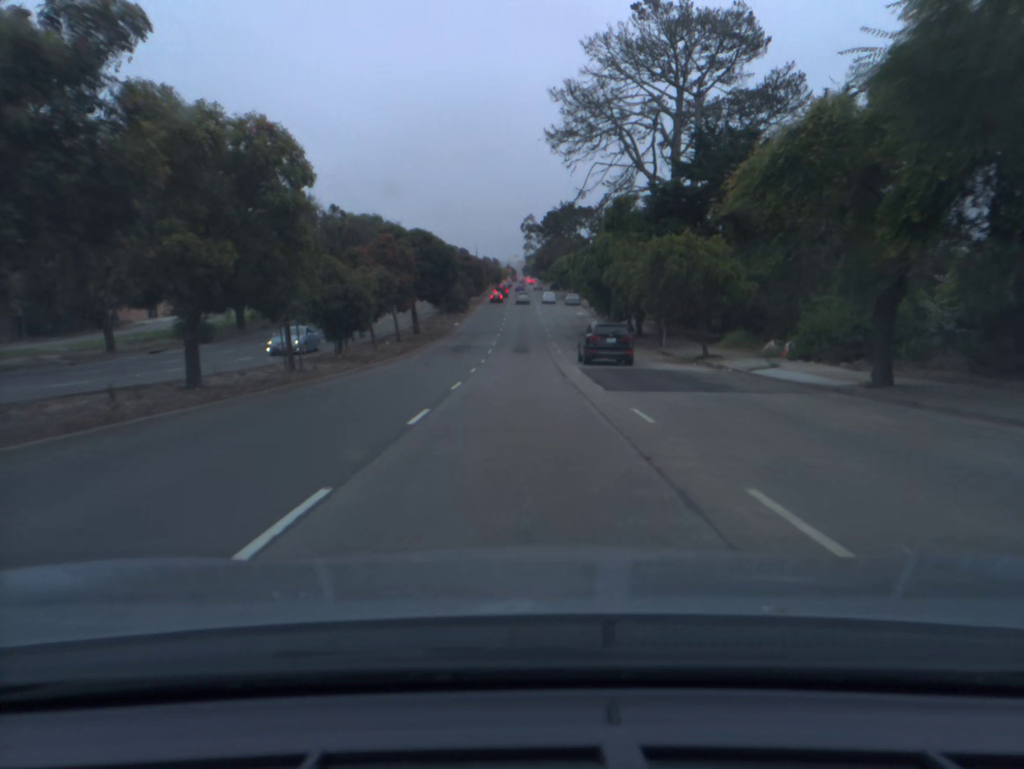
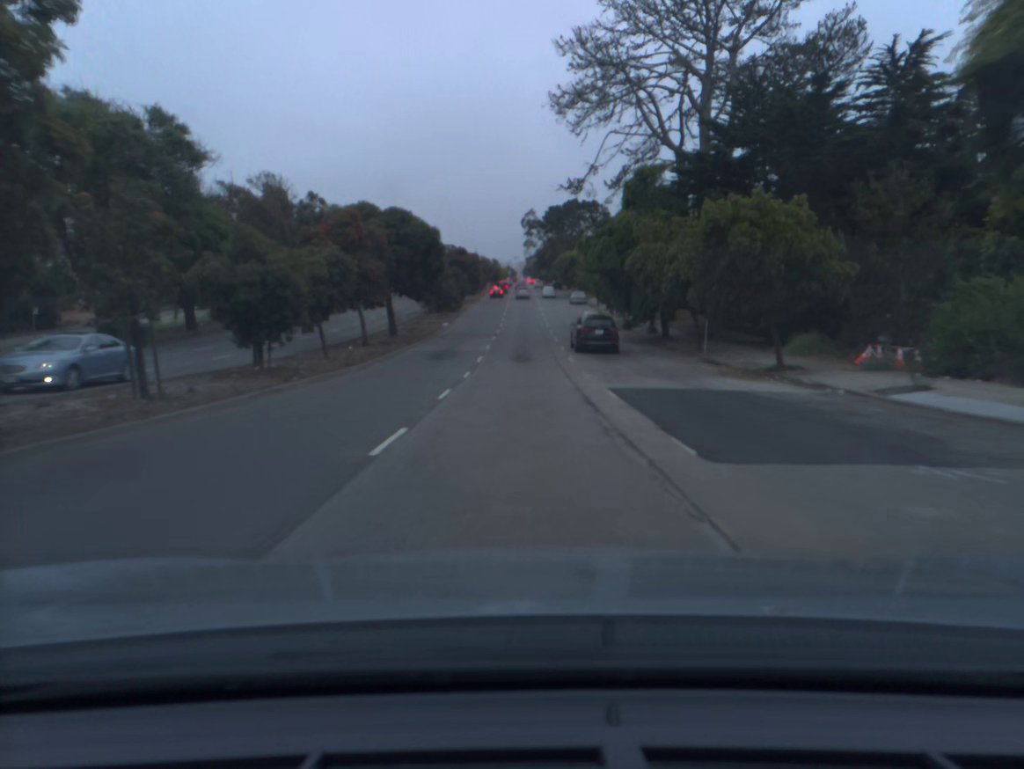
(0.0, +10.2) m; 0°
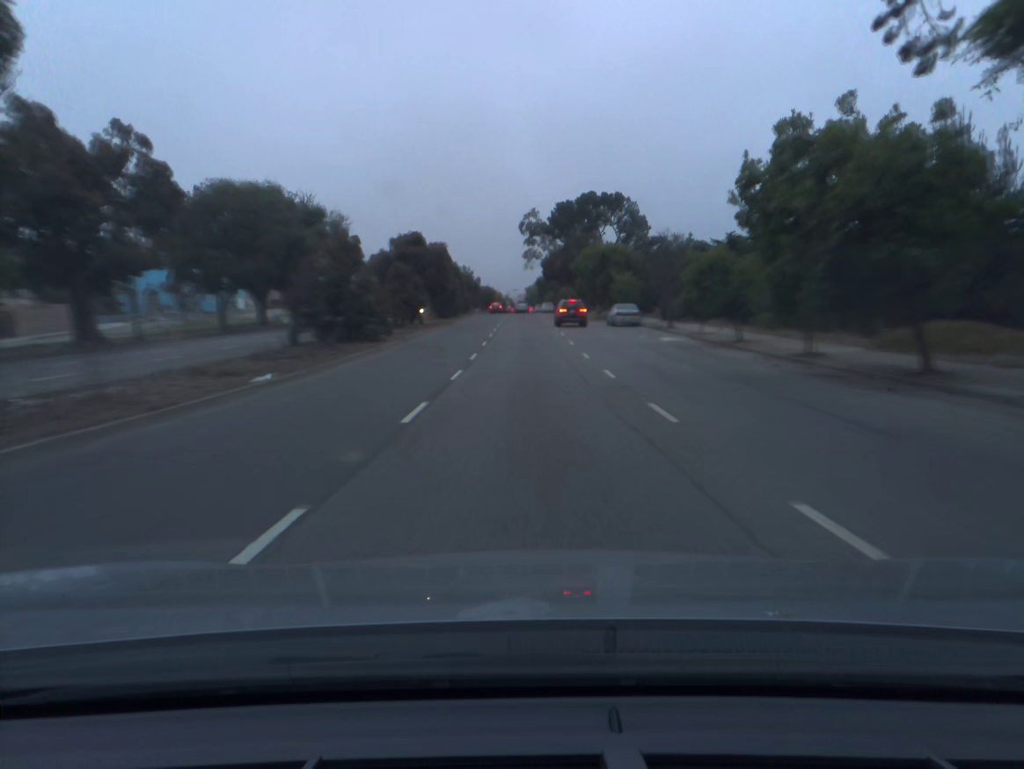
(0.0, +41.6) m; 0°
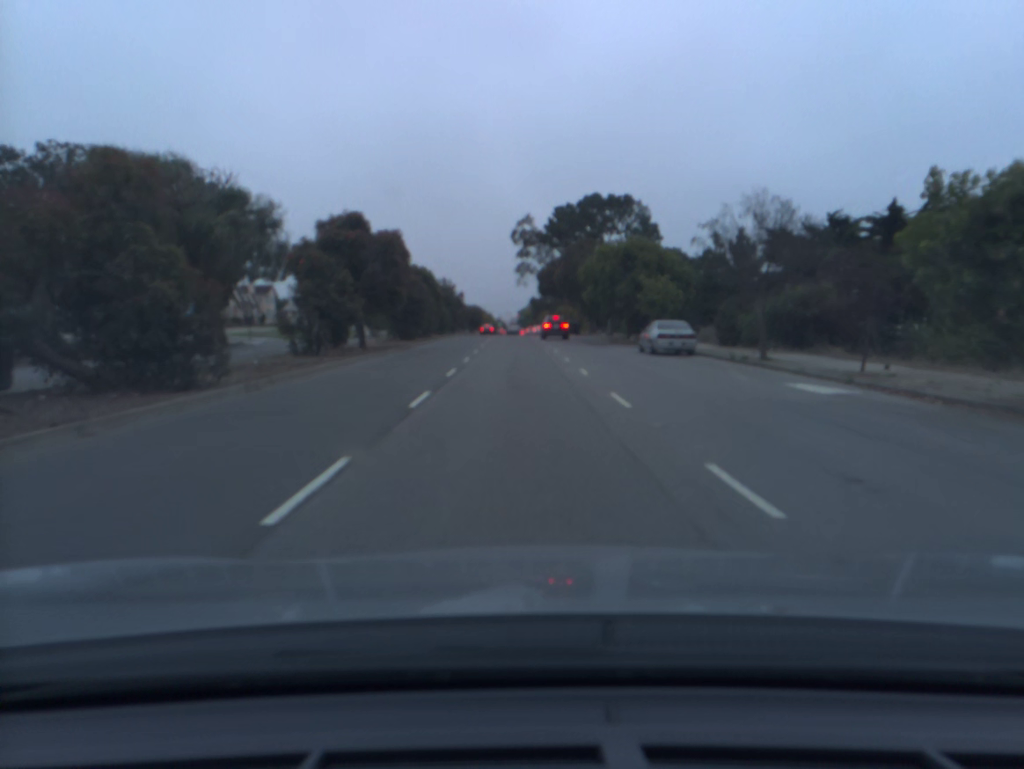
(+0.1, +19.2) m; 0°
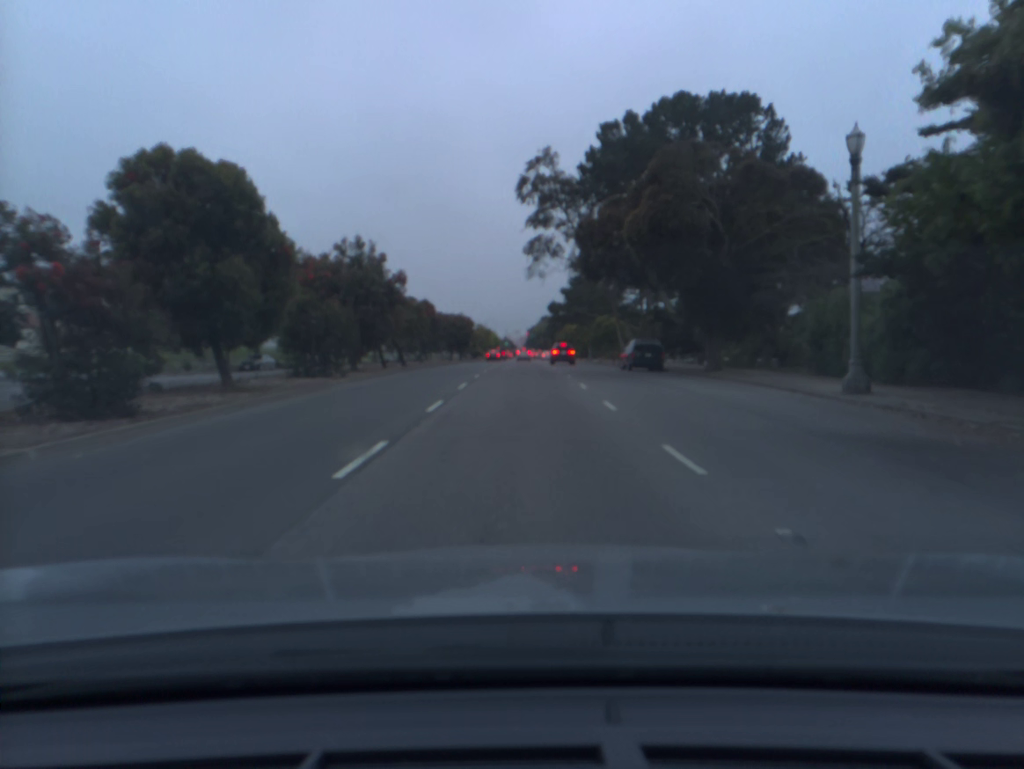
(-0.2, +48.1) m; 0°
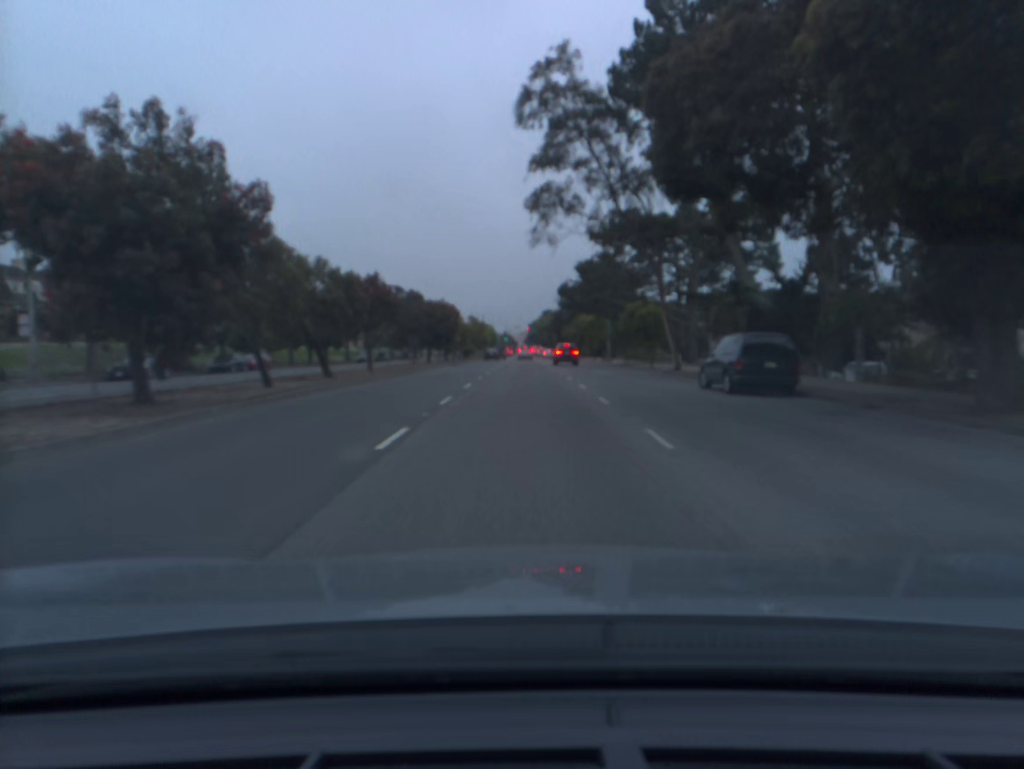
(0.0, +20.1) m; 0°
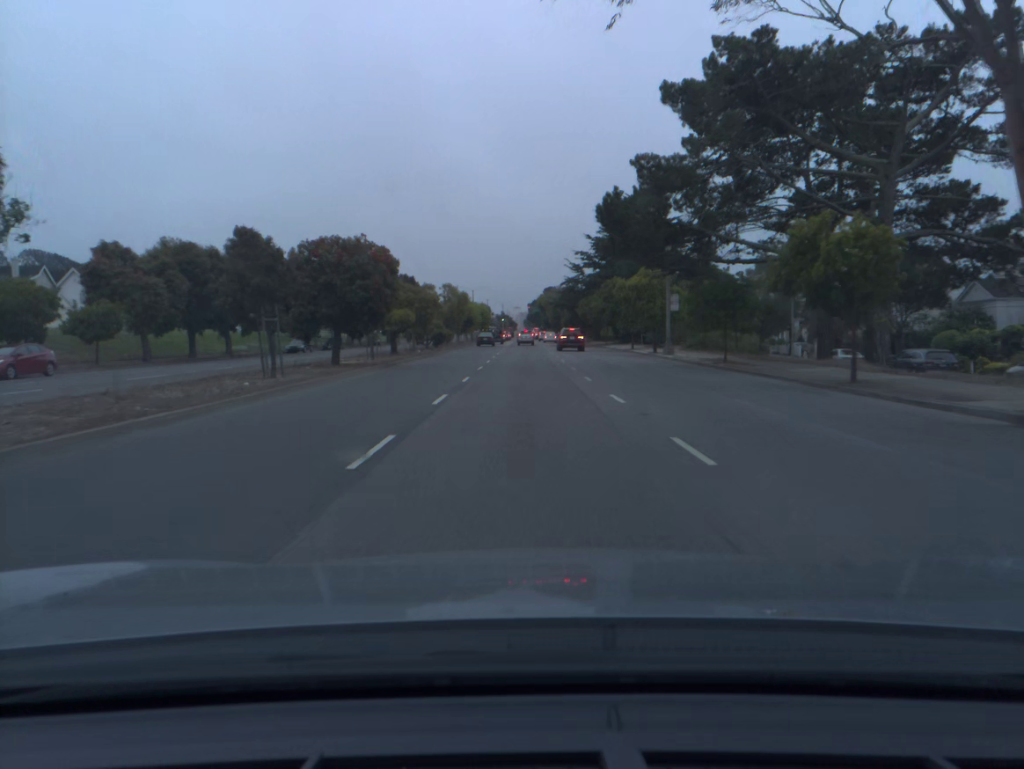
(-0.1, +30.1) m; 0°
